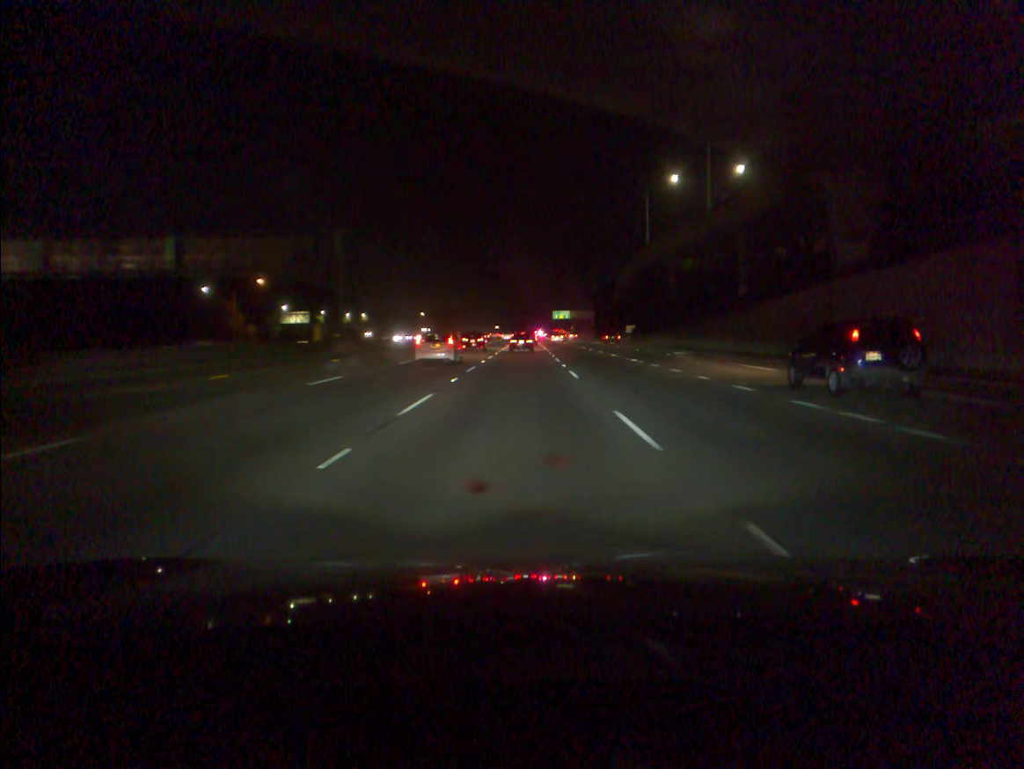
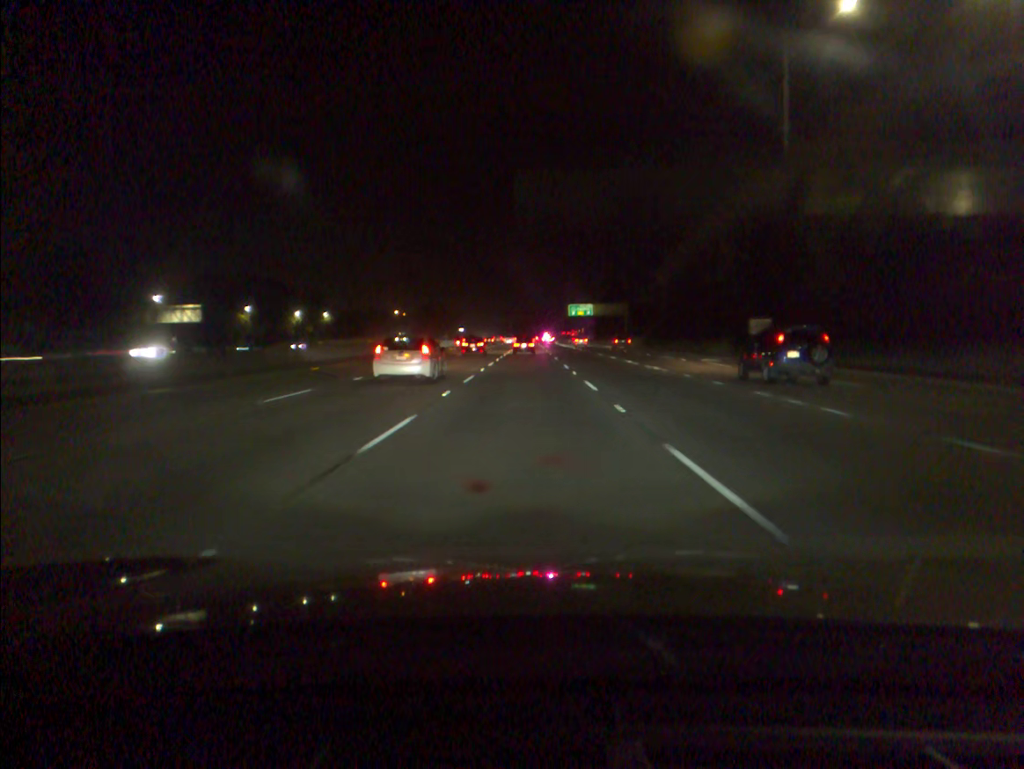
(+0.2, +77.1) m; 0°
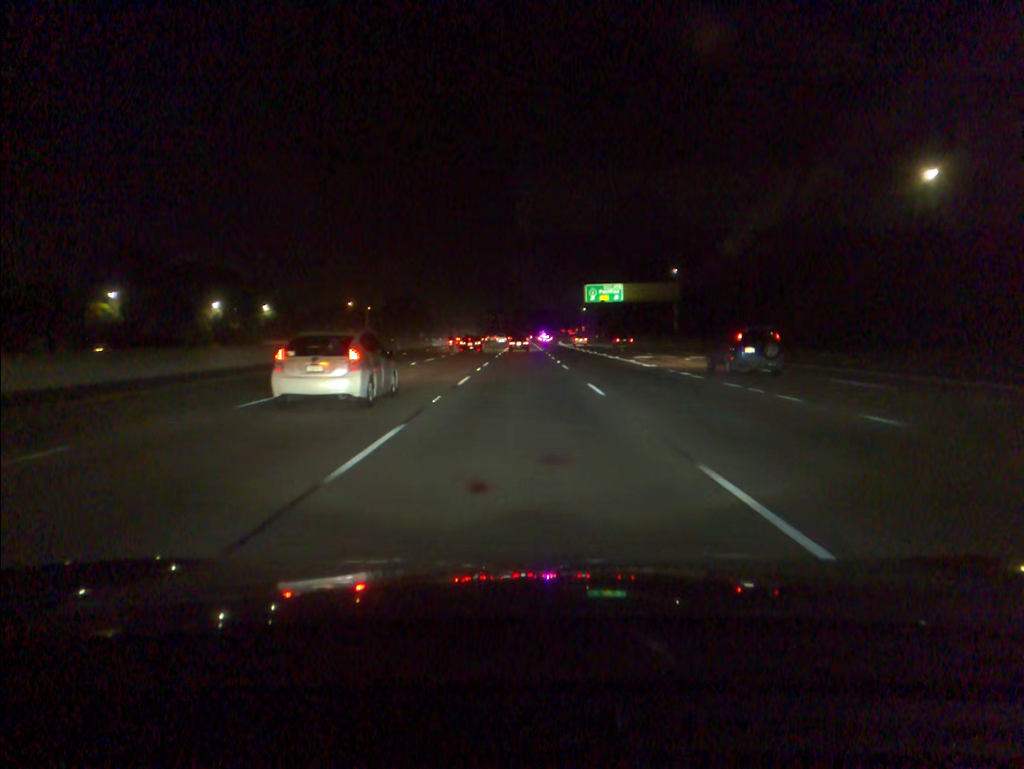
(+0.3, +60.1) m; +1°
